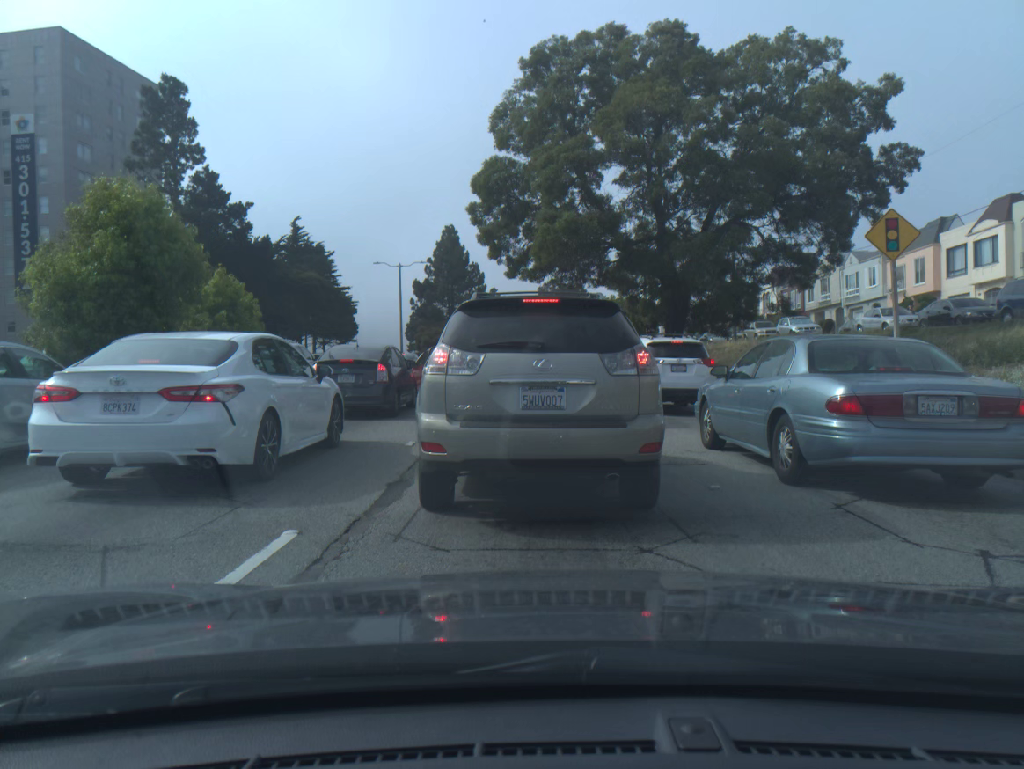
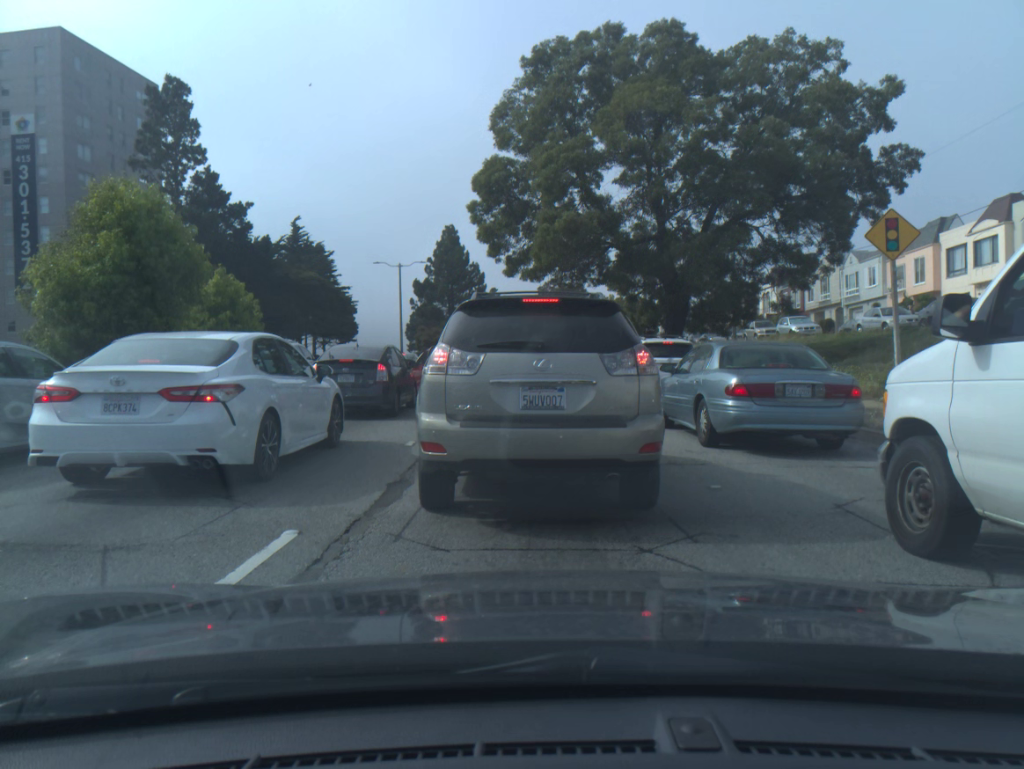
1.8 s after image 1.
(0.0, 0.0) m; 0°
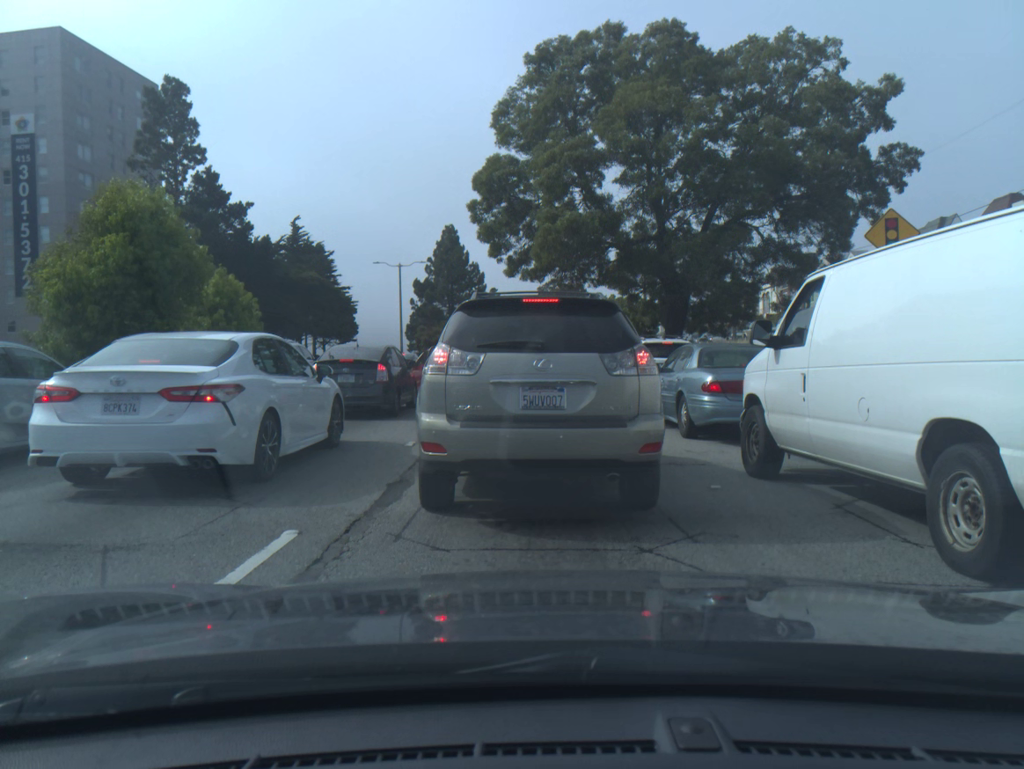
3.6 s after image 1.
(0.0, 0.0) m; 0°
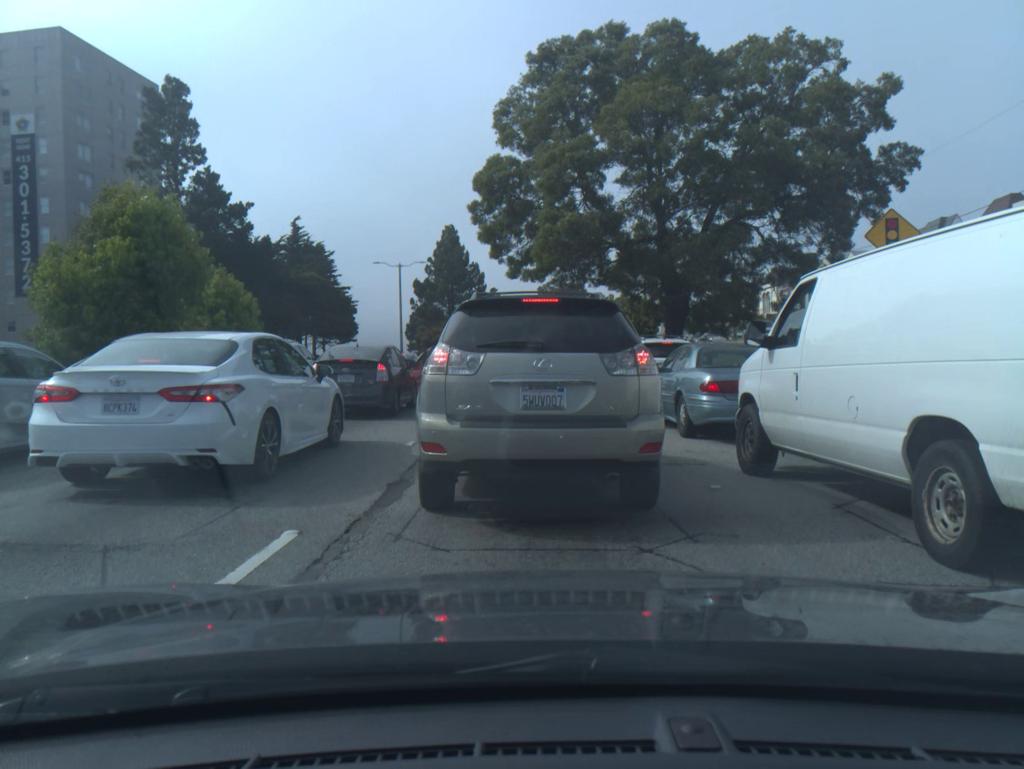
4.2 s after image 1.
(0.0, 0.0) m; 0°
